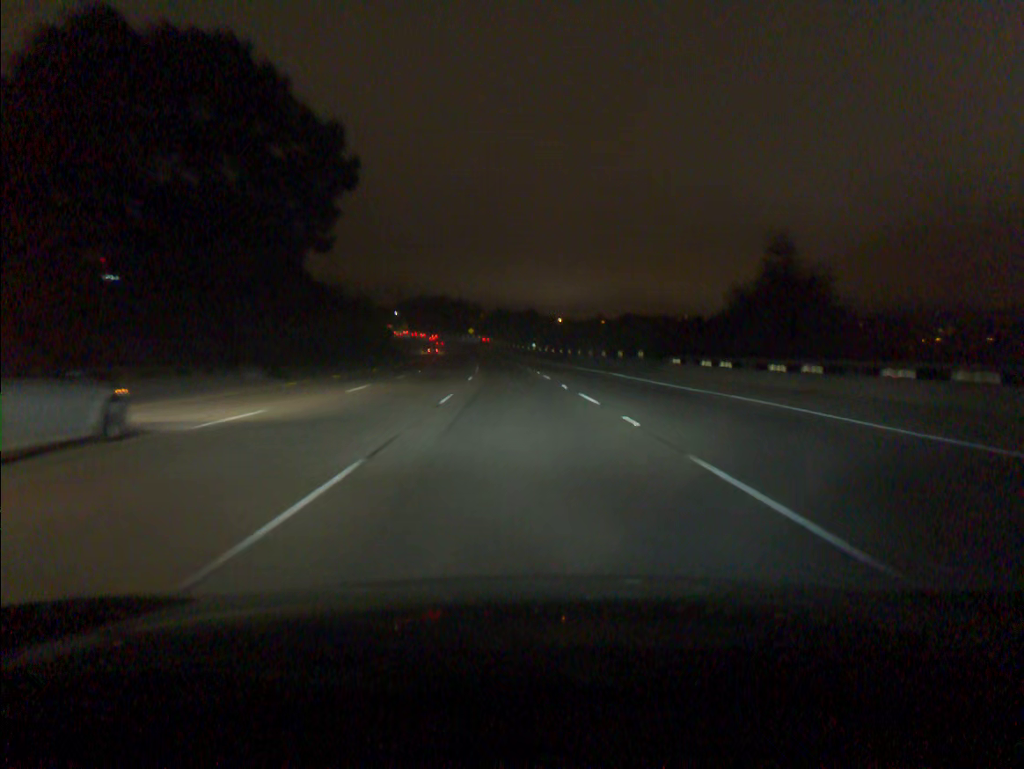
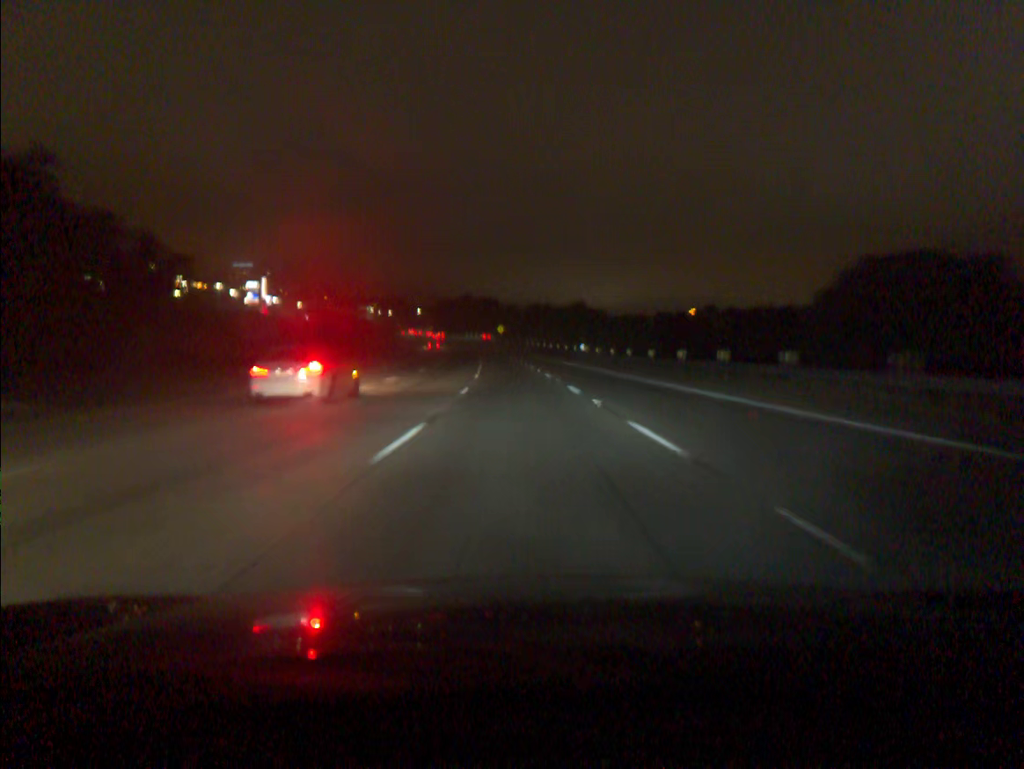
(-1.3, +55.5) m; -3°
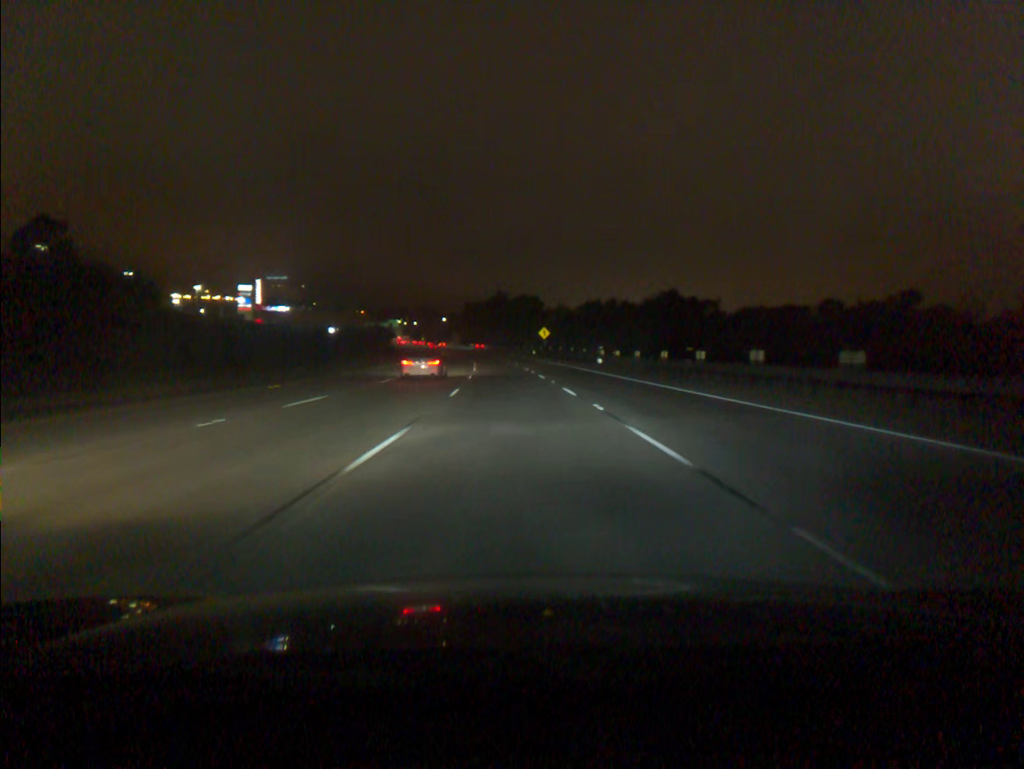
(-1.8, +73.6) m; -3°
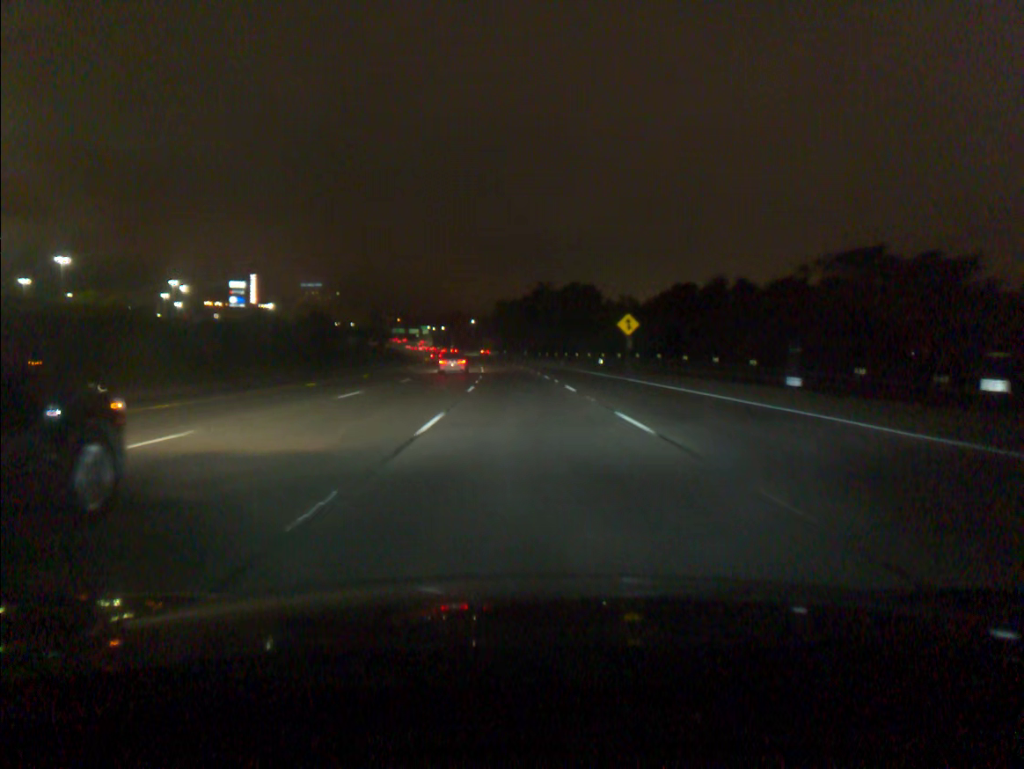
(-1.6, +54.6) m; -3°
